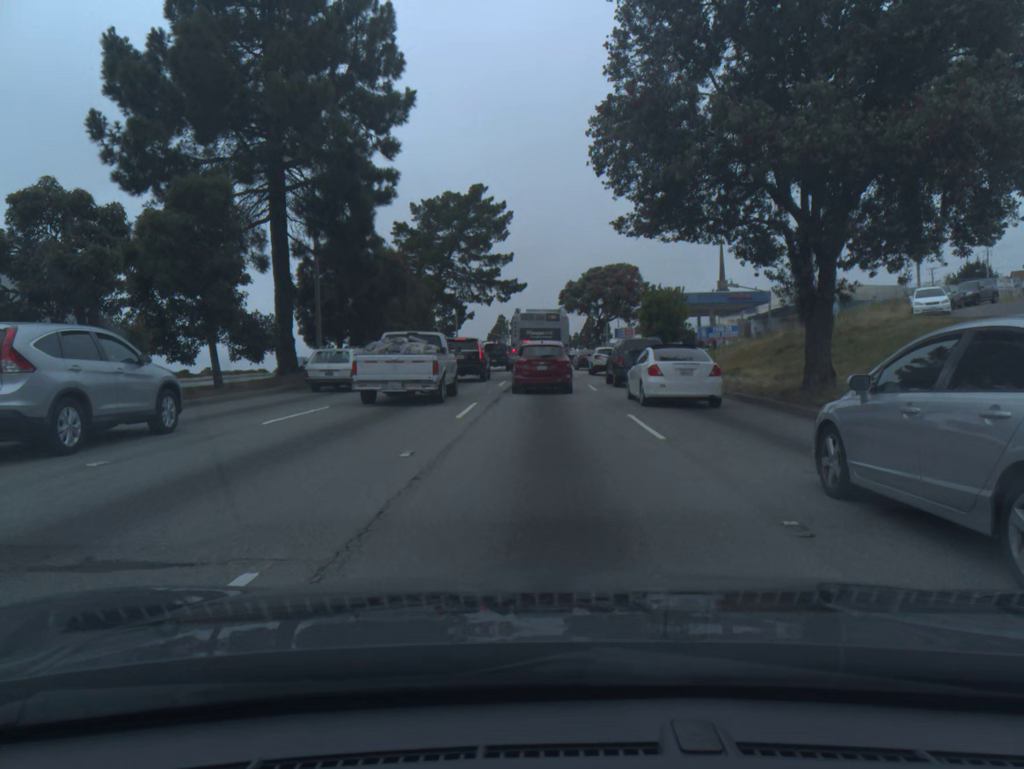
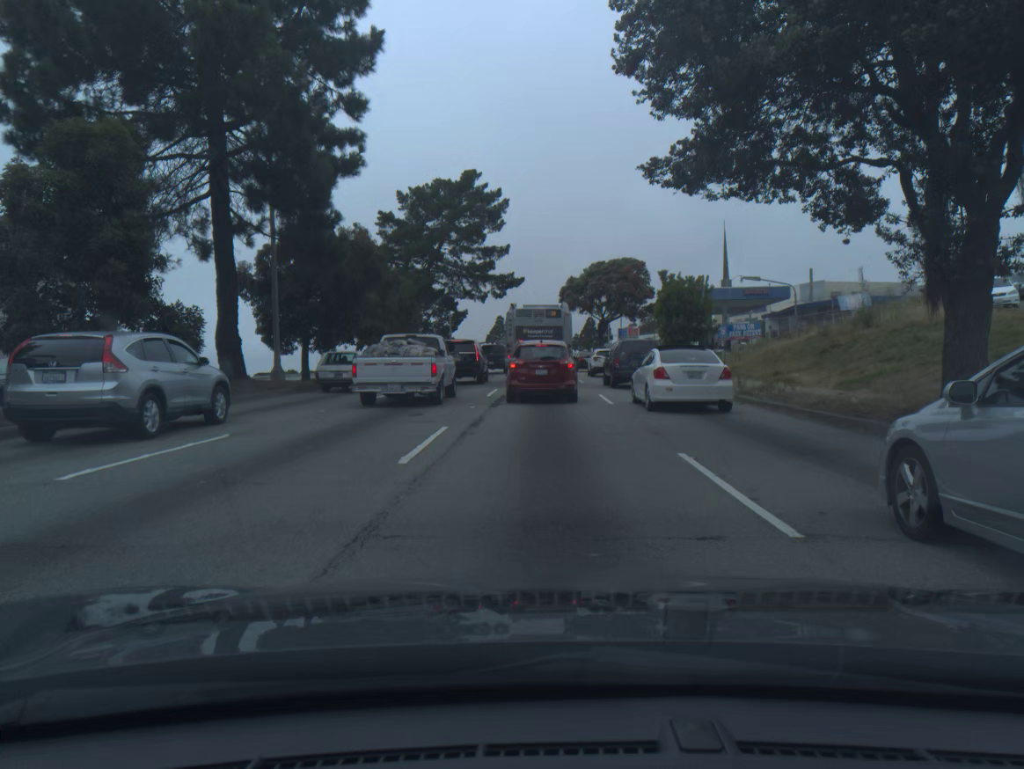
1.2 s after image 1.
(0.0, +5.8) m; 0°
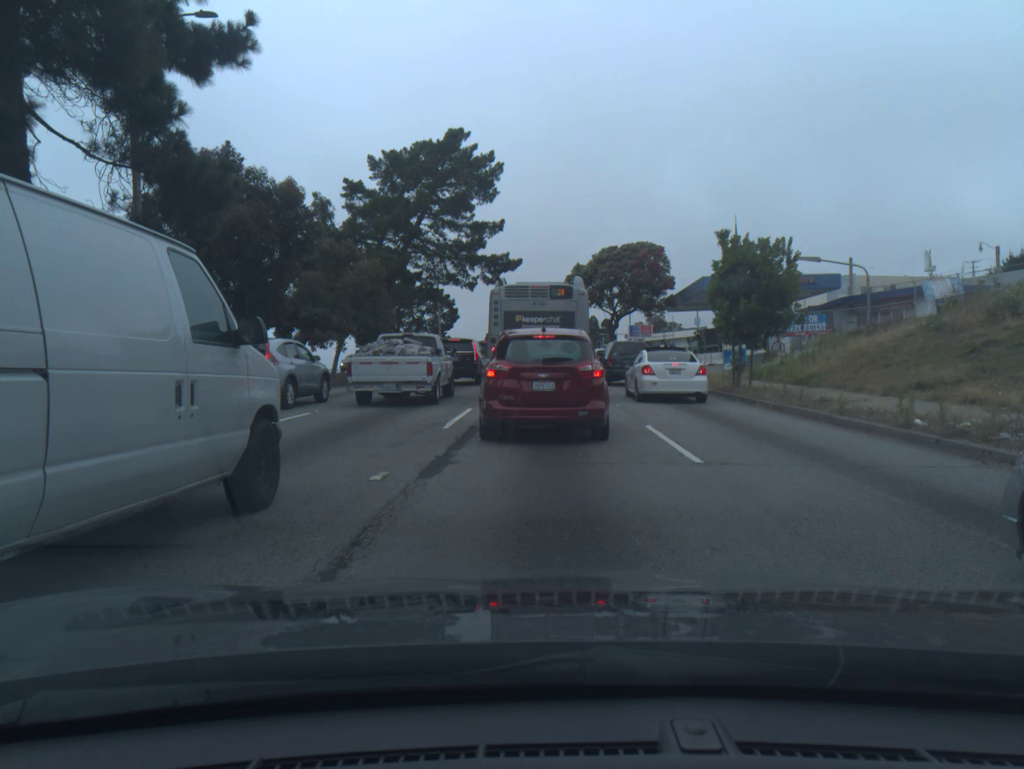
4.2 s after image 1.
(0.0, +10.6) m; 0°
